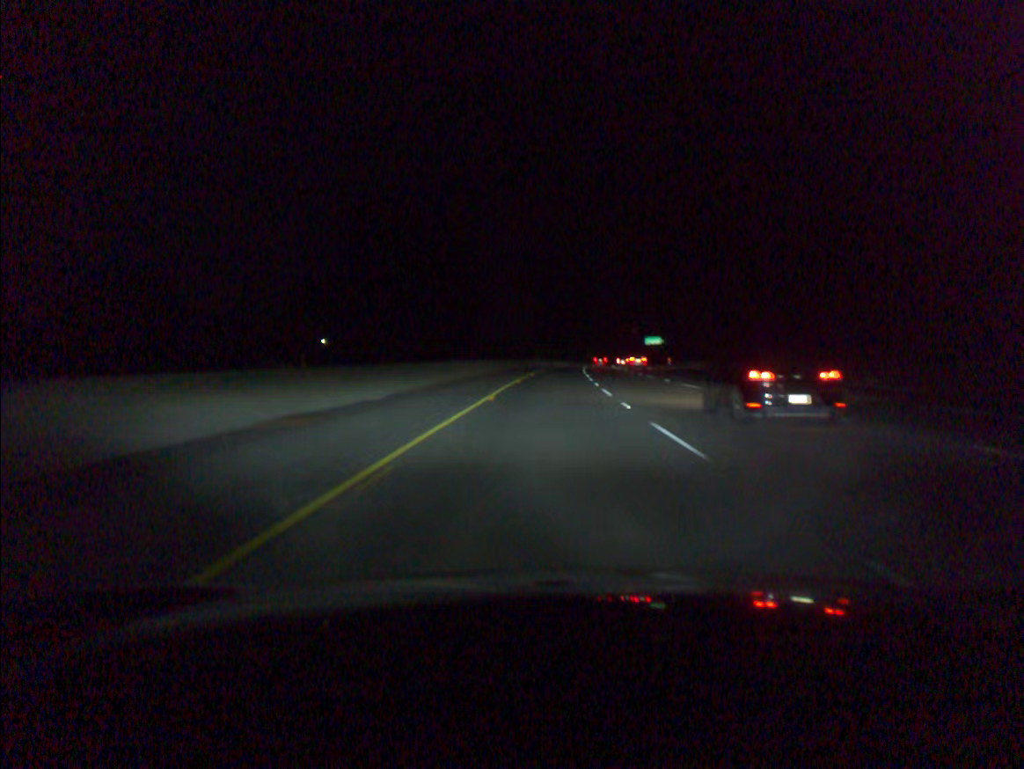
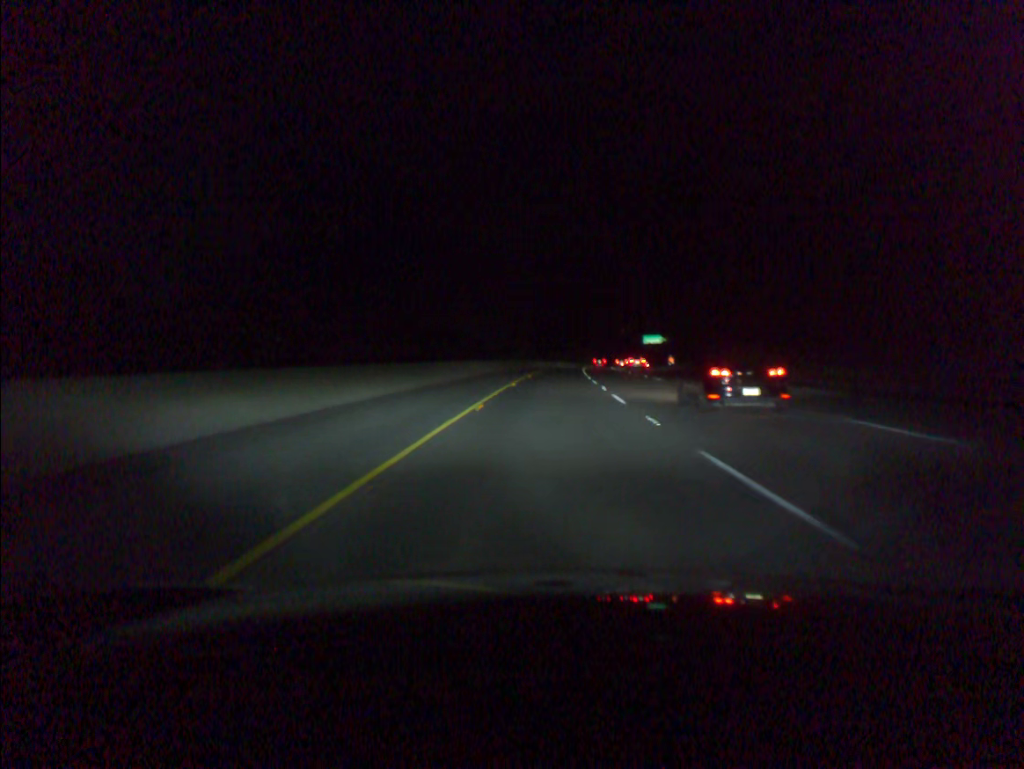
(+0.1, +18.6) m; +1°
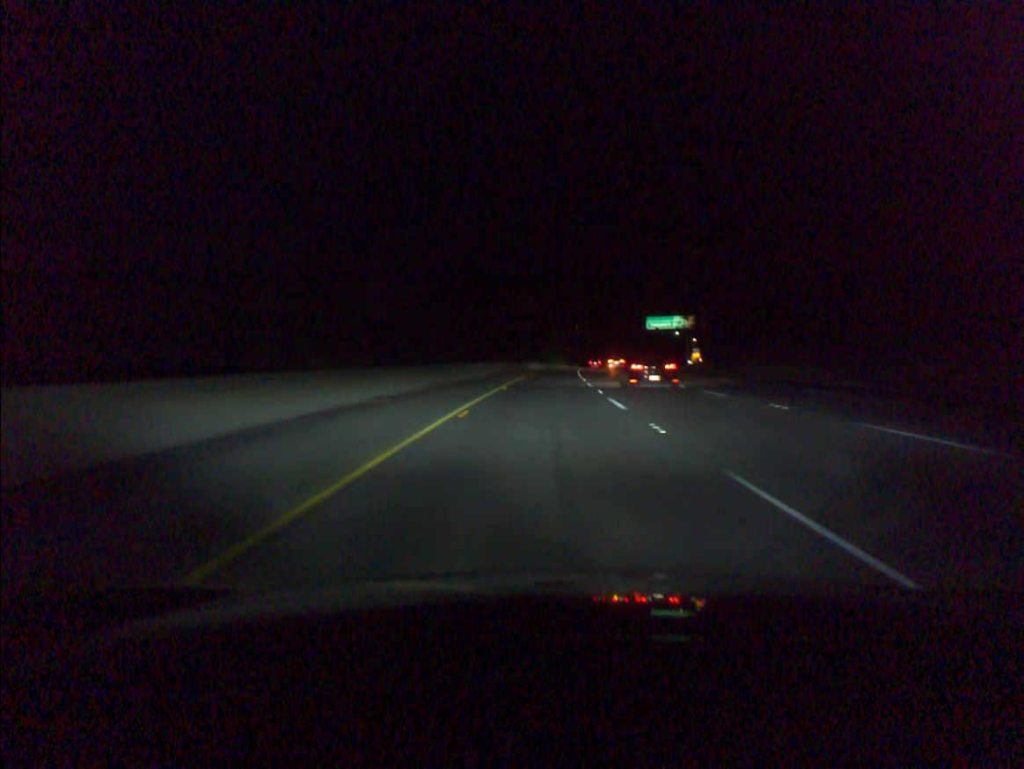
(+2.2, +74.6) m; +3°
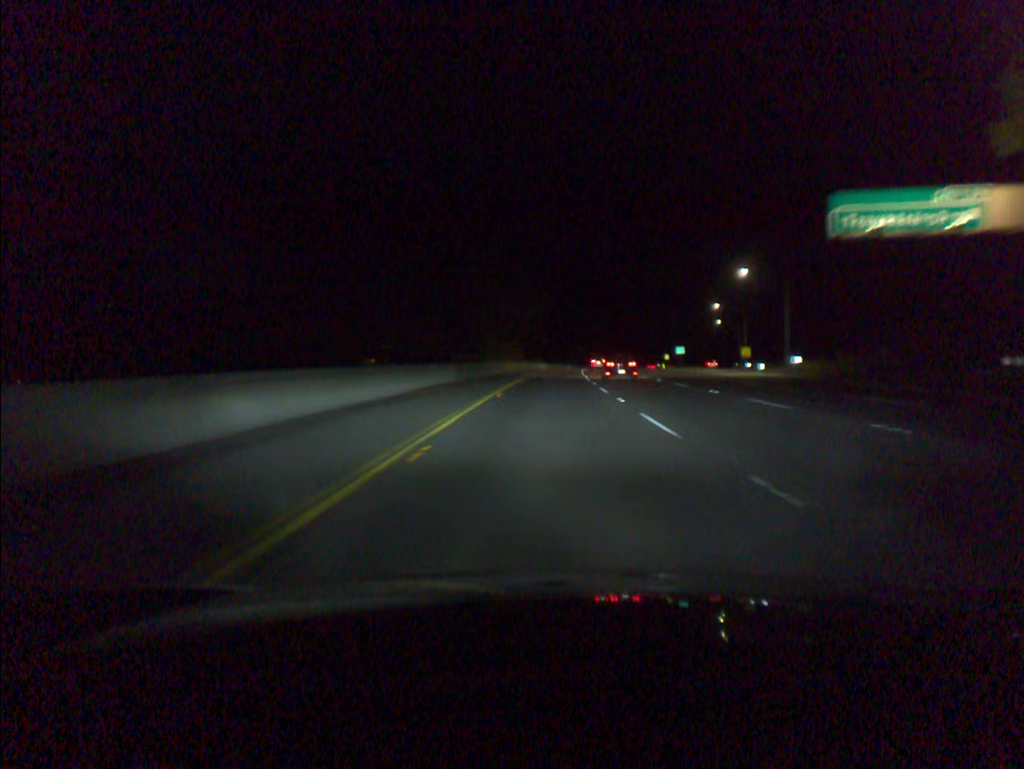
(+2.5, +93.5) m; +3°
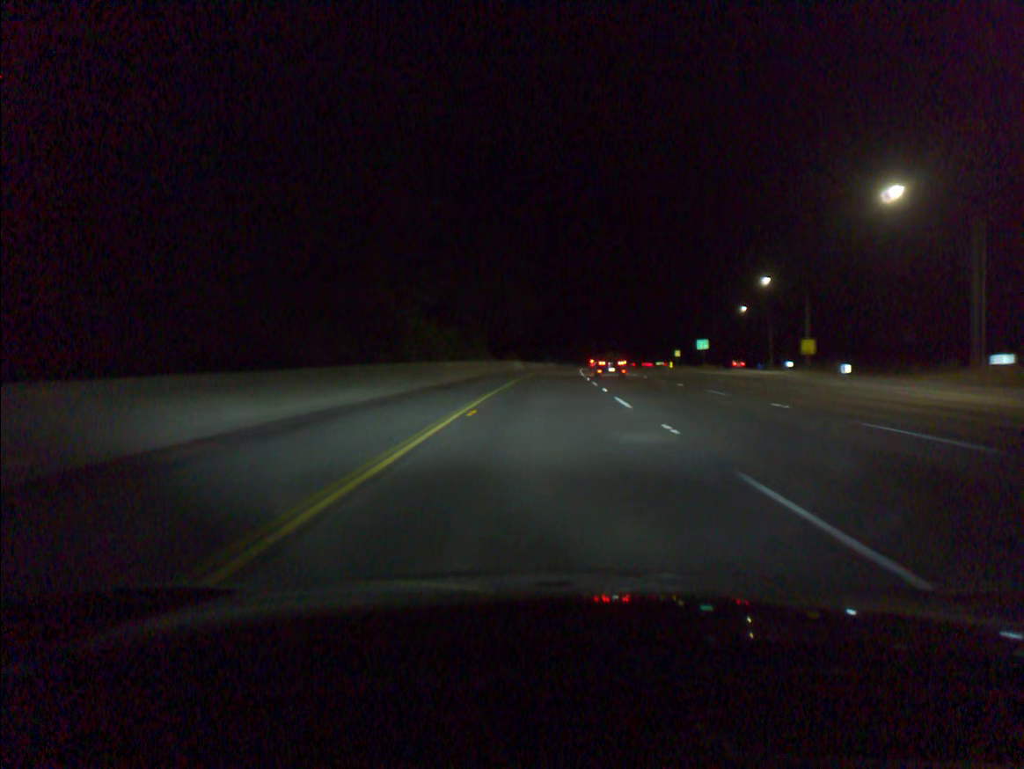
(+0.5, +37.5) m; +2°
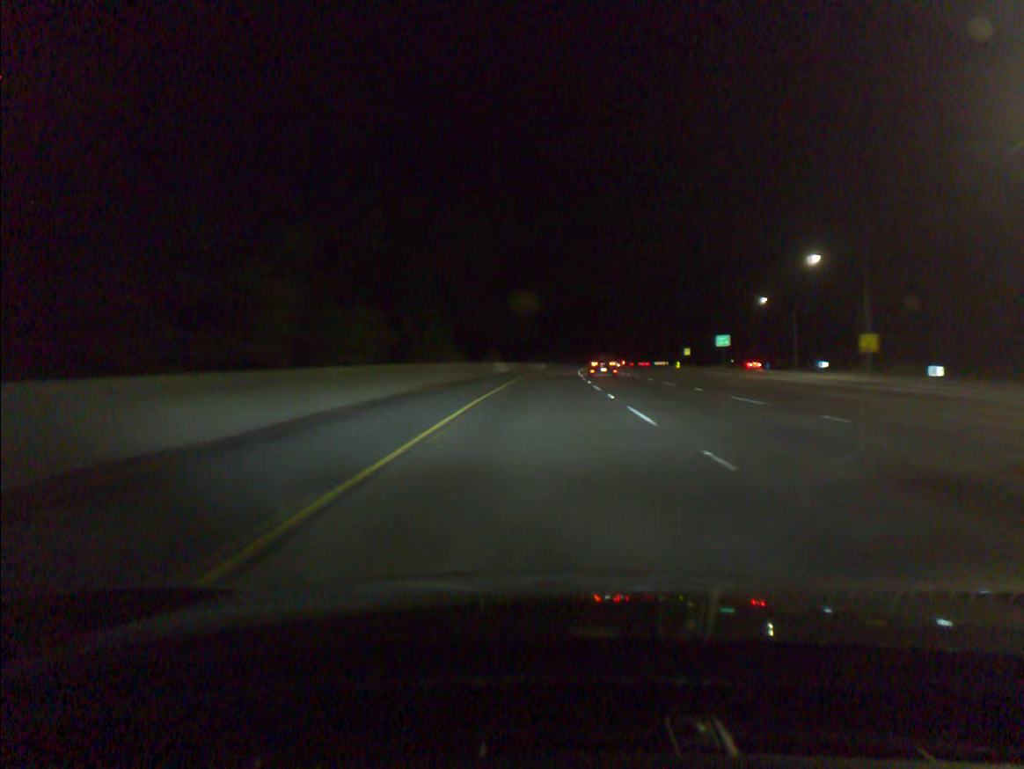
(+0.1, +18.8) m; +1°
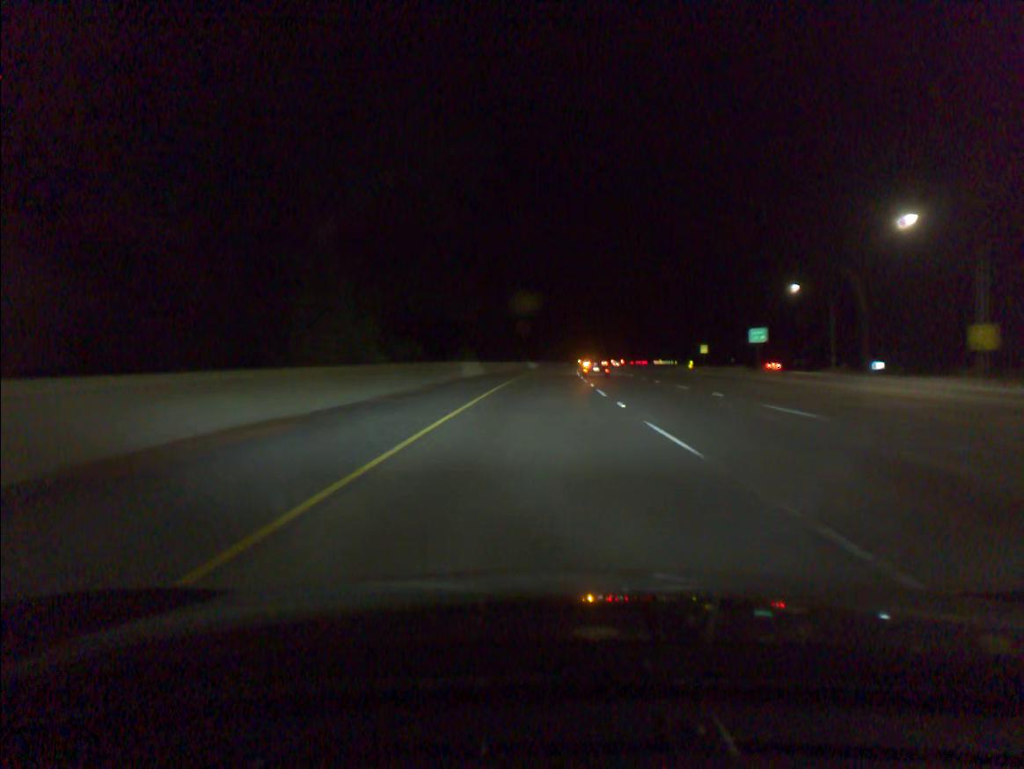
(+0.1, +18.8) m; +1°
